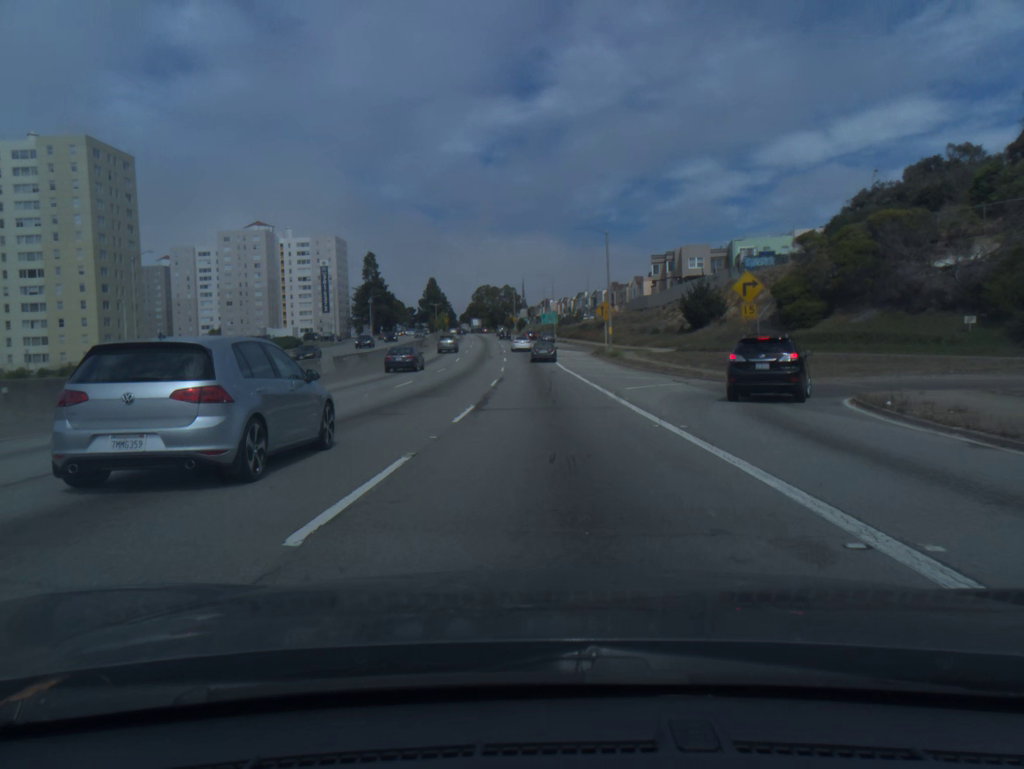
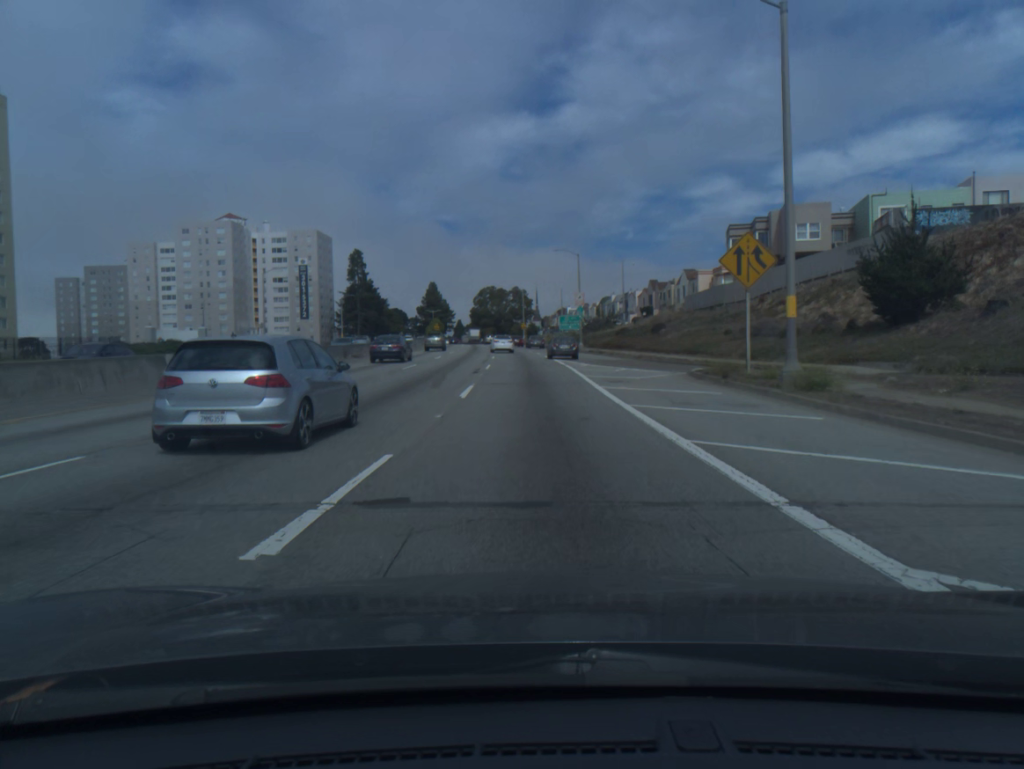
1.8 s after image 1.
(-0.4, +39.3) m; -1°
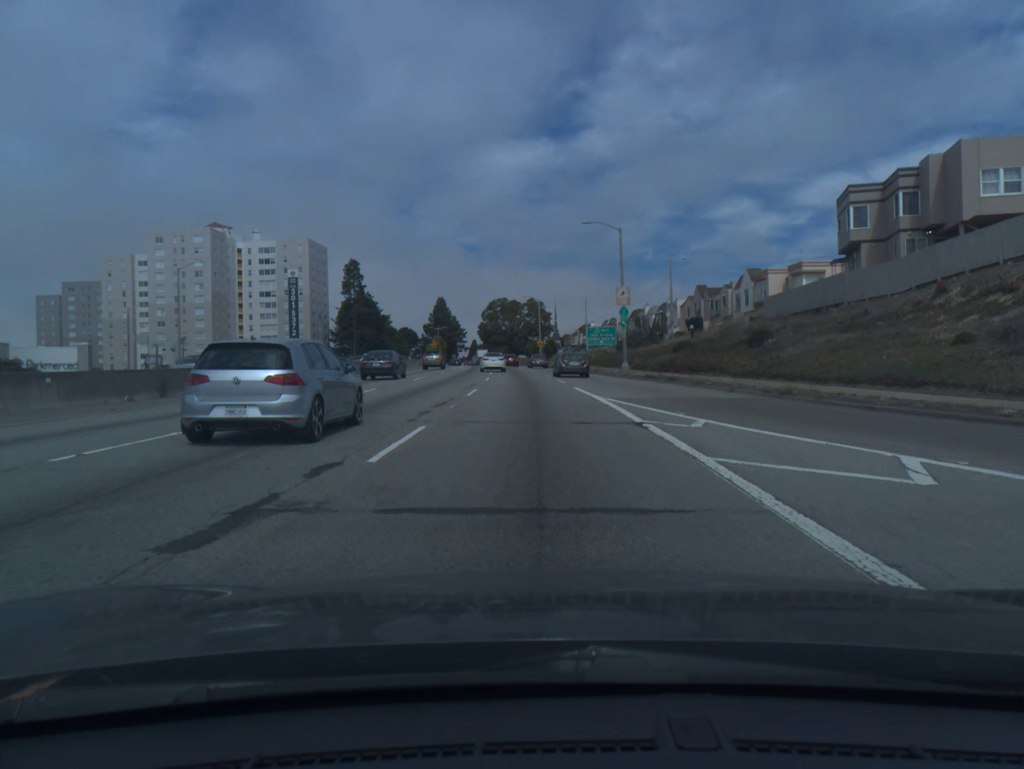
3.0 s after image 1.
(-0.2, +25.5) m; -1°
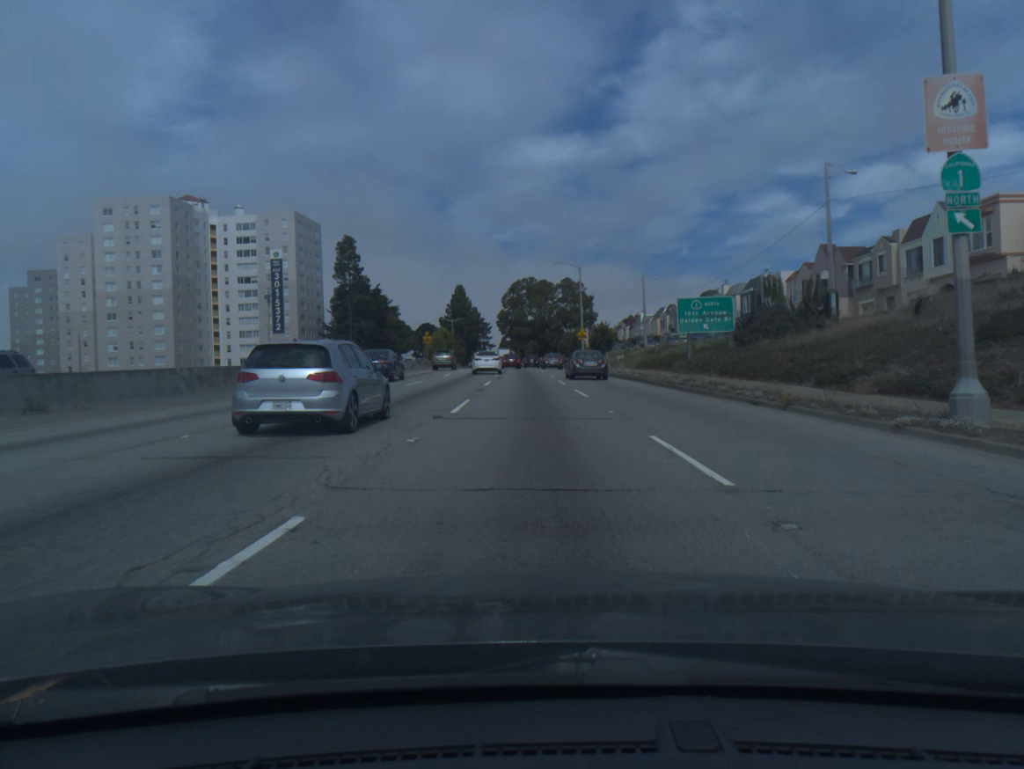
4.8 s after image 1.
(-0.8, +36.6) m; -2°
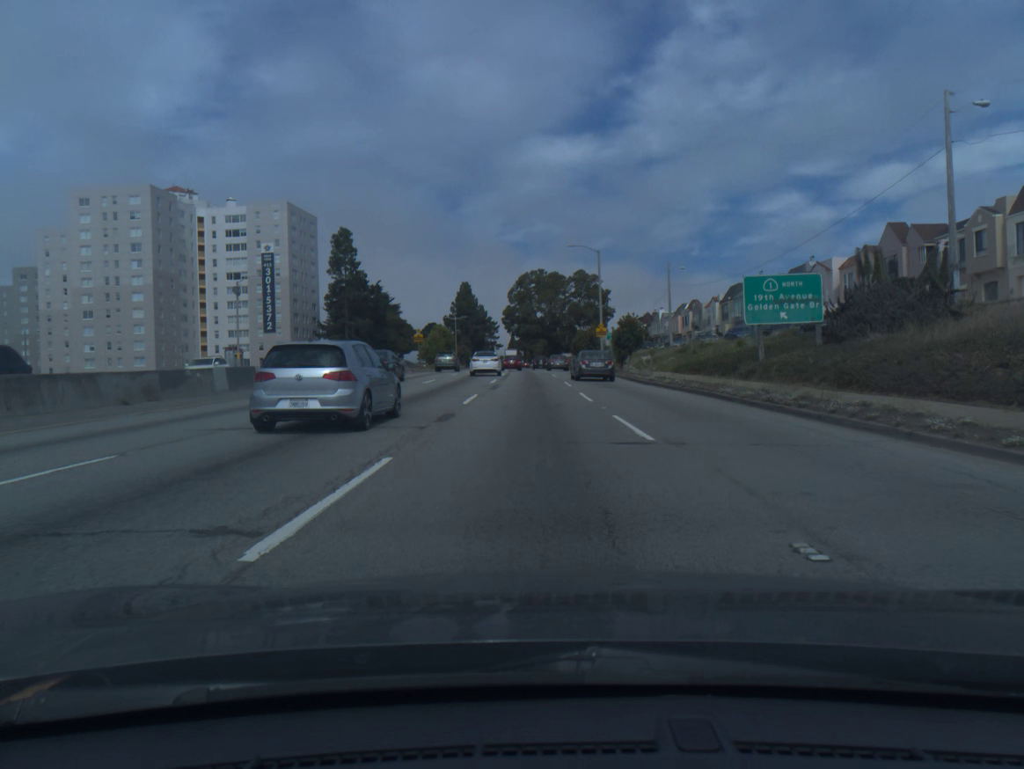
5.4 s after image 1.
(-0.1, +11.8) m; -1°
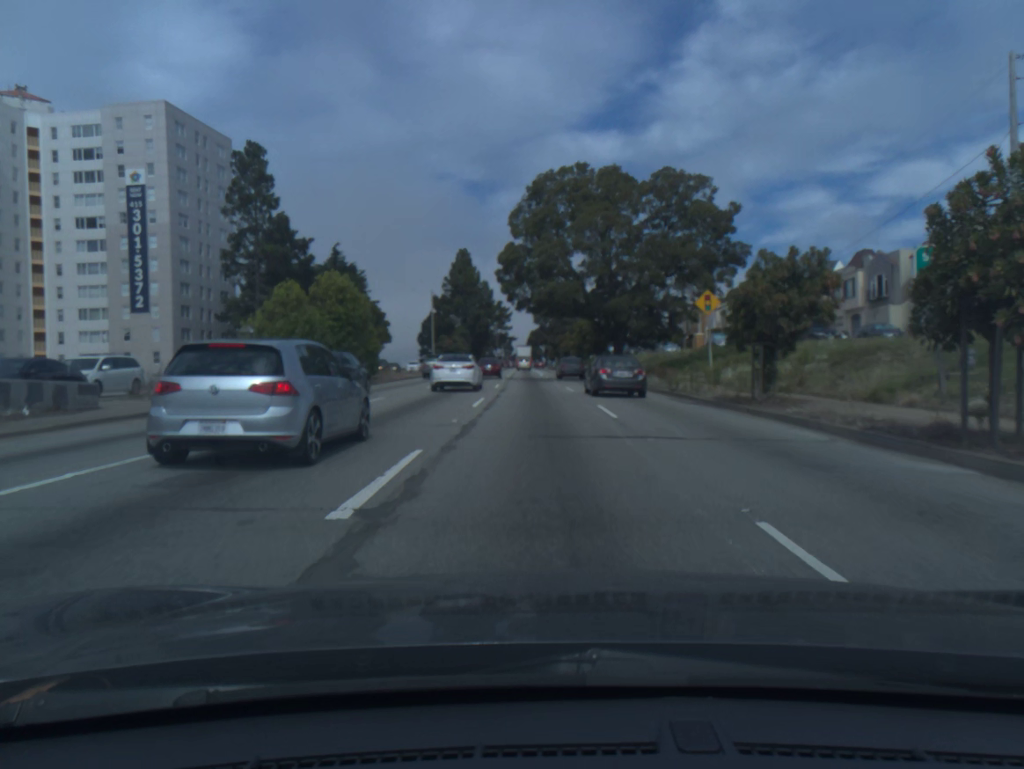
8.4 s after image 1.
(-1.1, +58.0) m; -2°
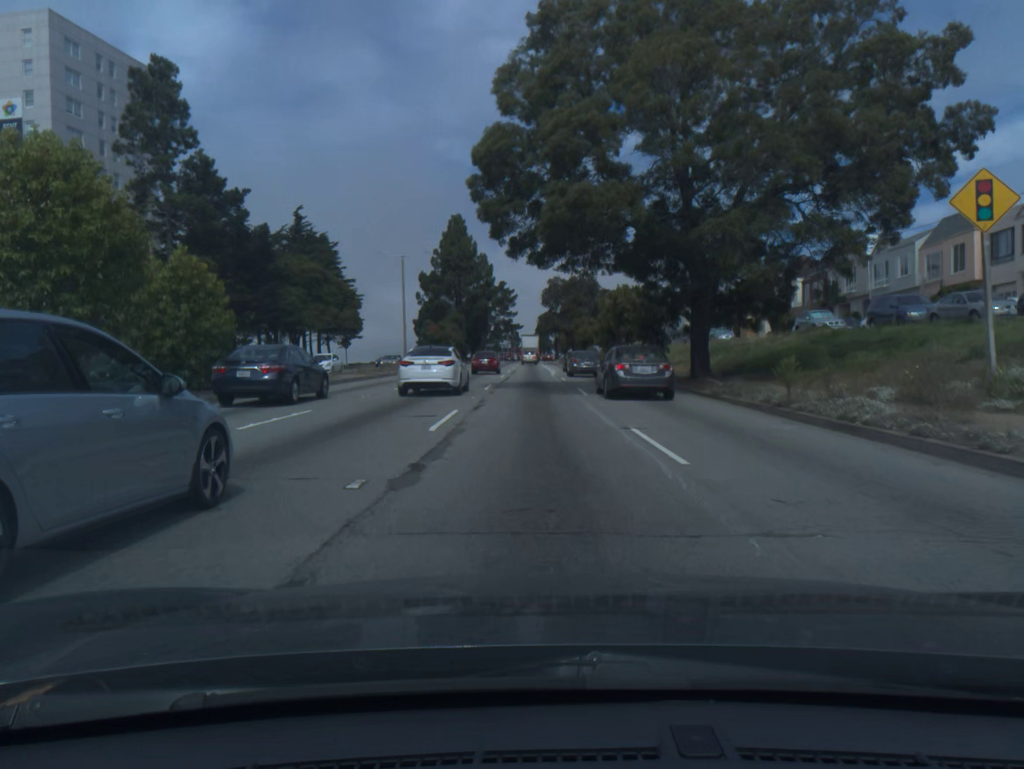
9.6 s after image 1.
(-0.2, +22.9) m; -1°
